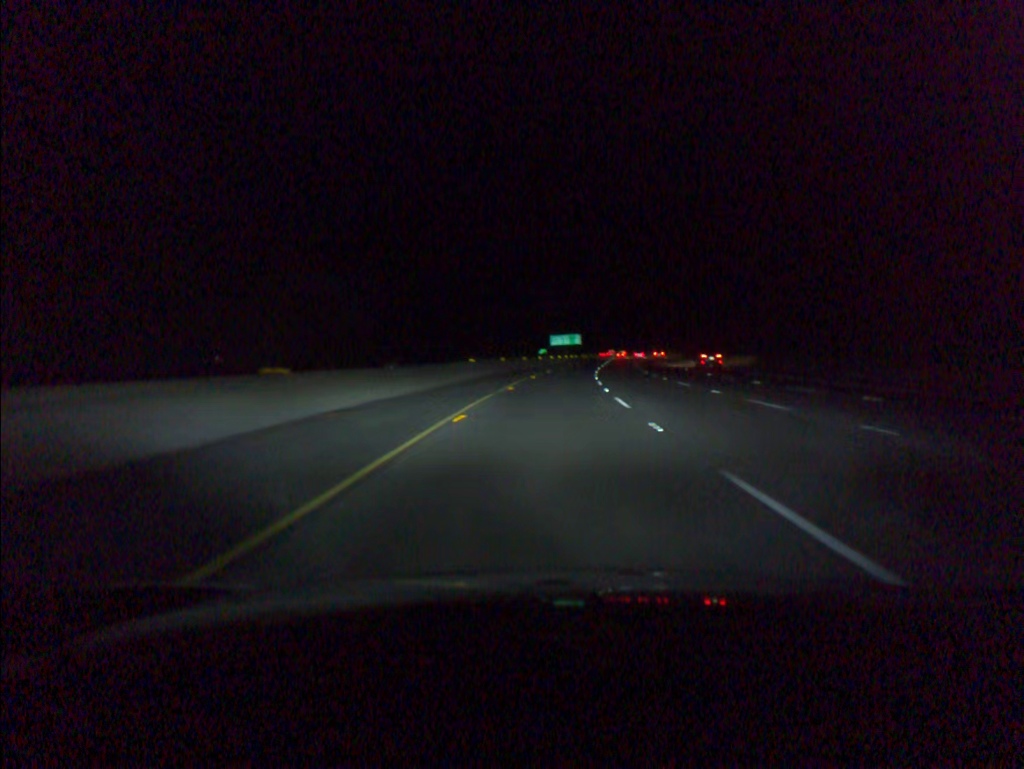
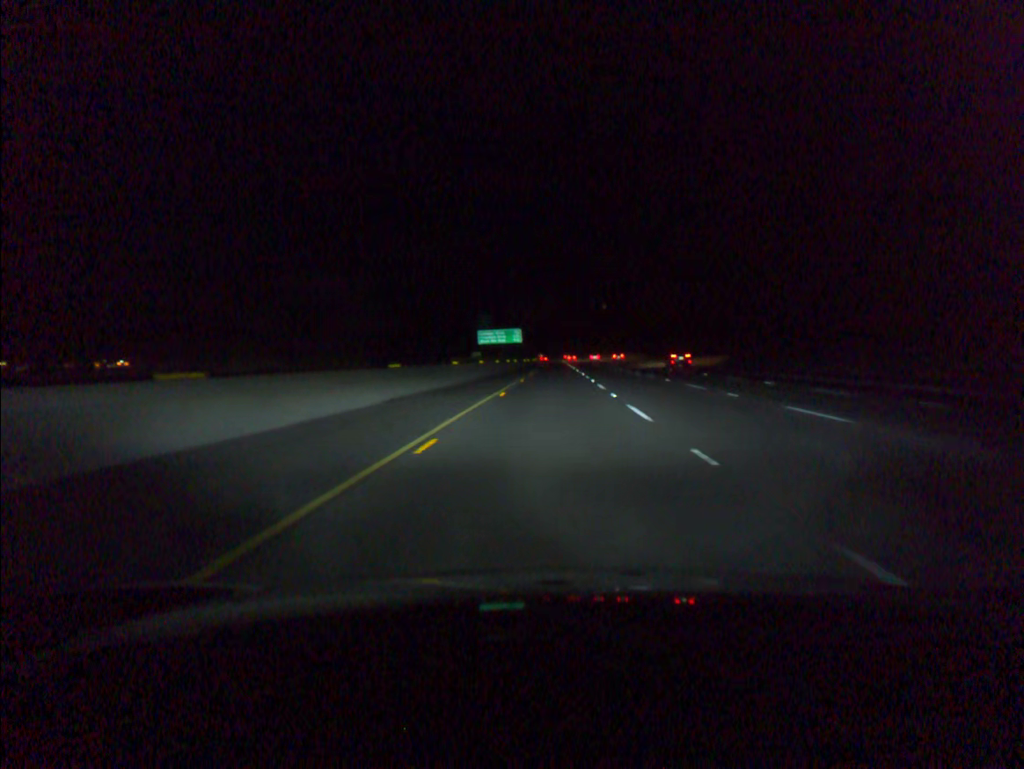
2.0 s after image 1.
(+2.8, +62.2) m; +5°
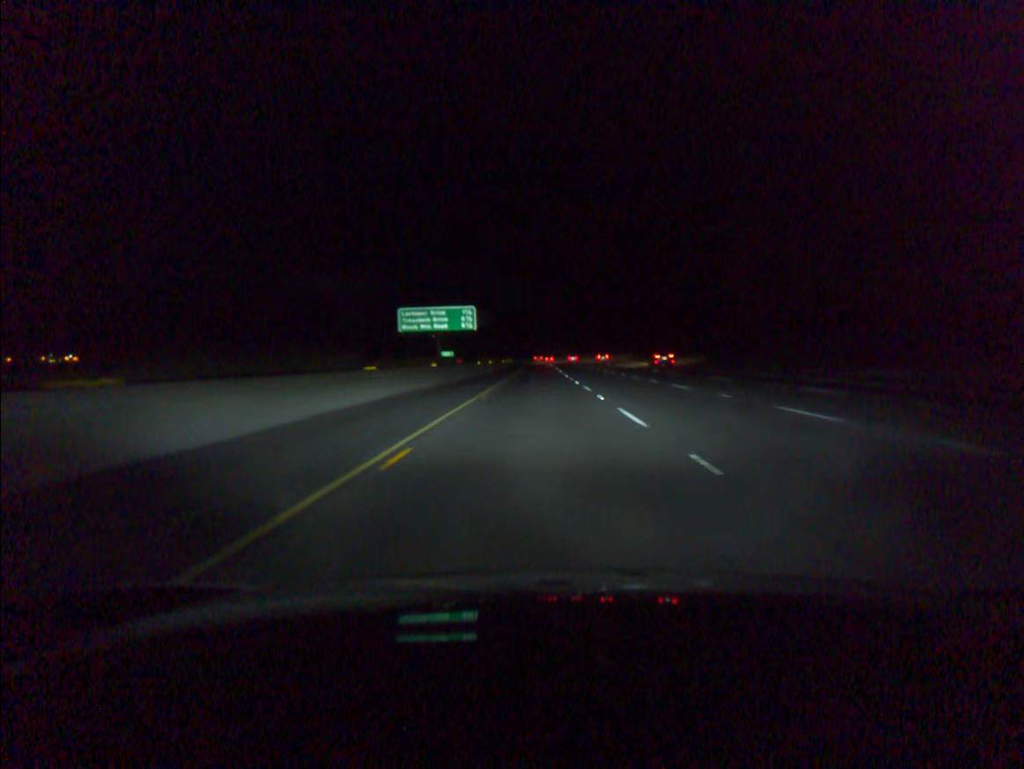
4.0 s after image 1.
(+1.2, +59.4) m; +1°
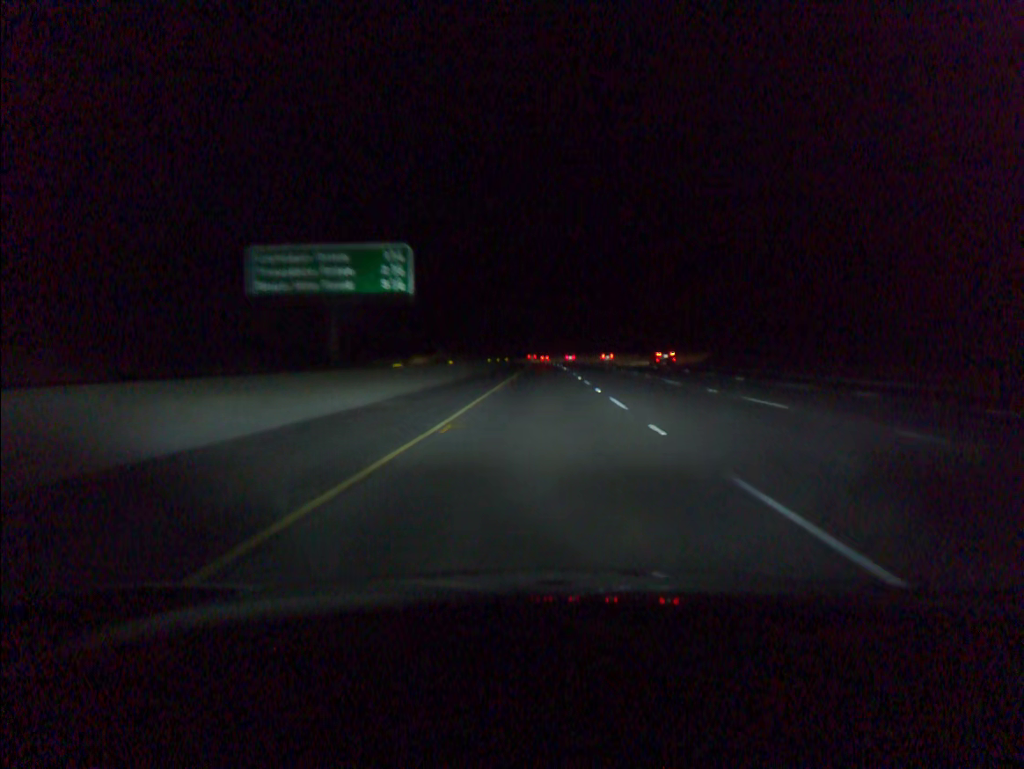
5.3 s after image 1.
(-0.1, +39.6) m; 0°
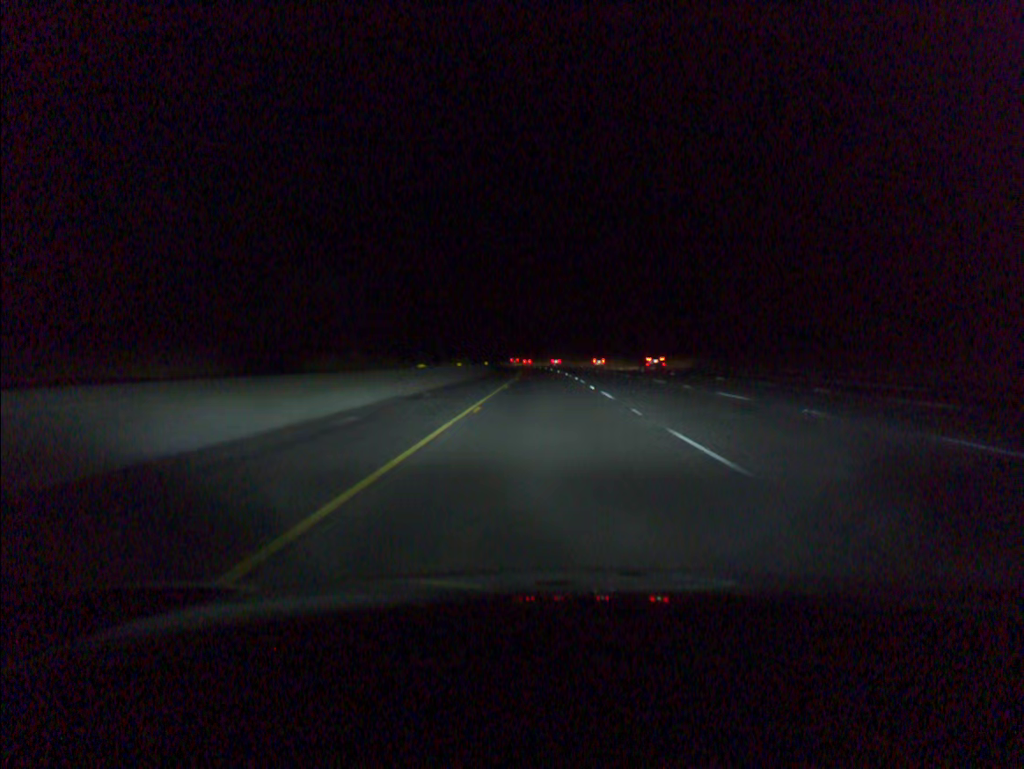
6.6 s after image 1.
(0.0, +39.7) m; 0°
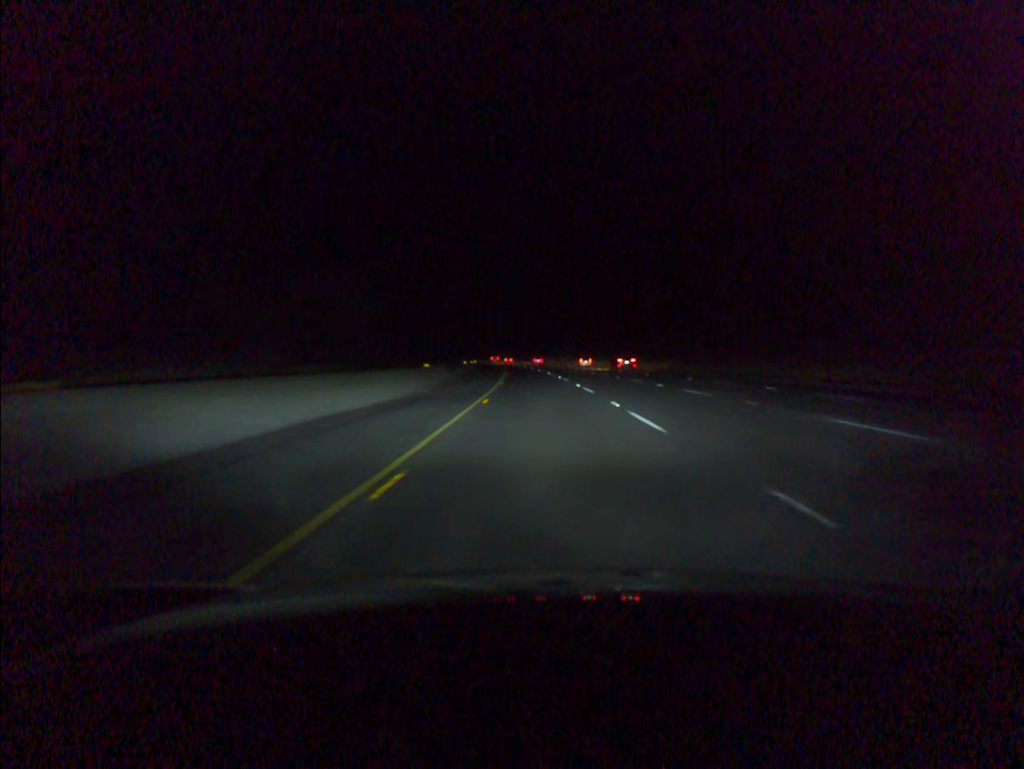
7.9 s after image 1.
(0.0, +39.6) m; 0°
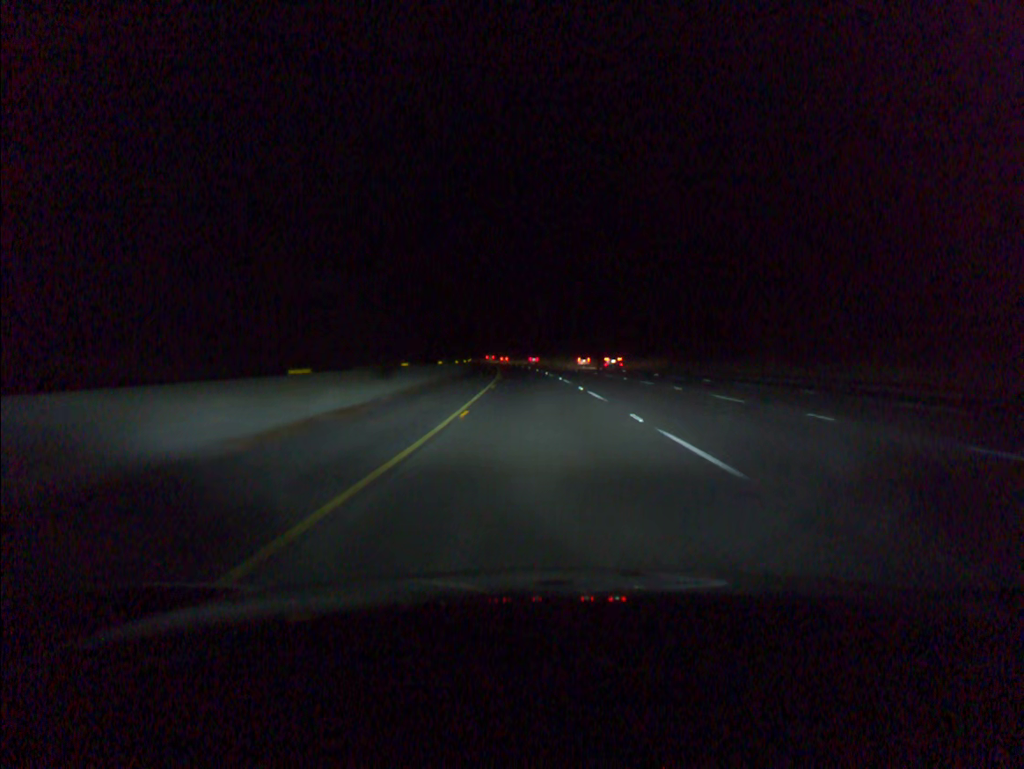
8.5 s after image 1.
(-0.1, +19.8) m; 0°
